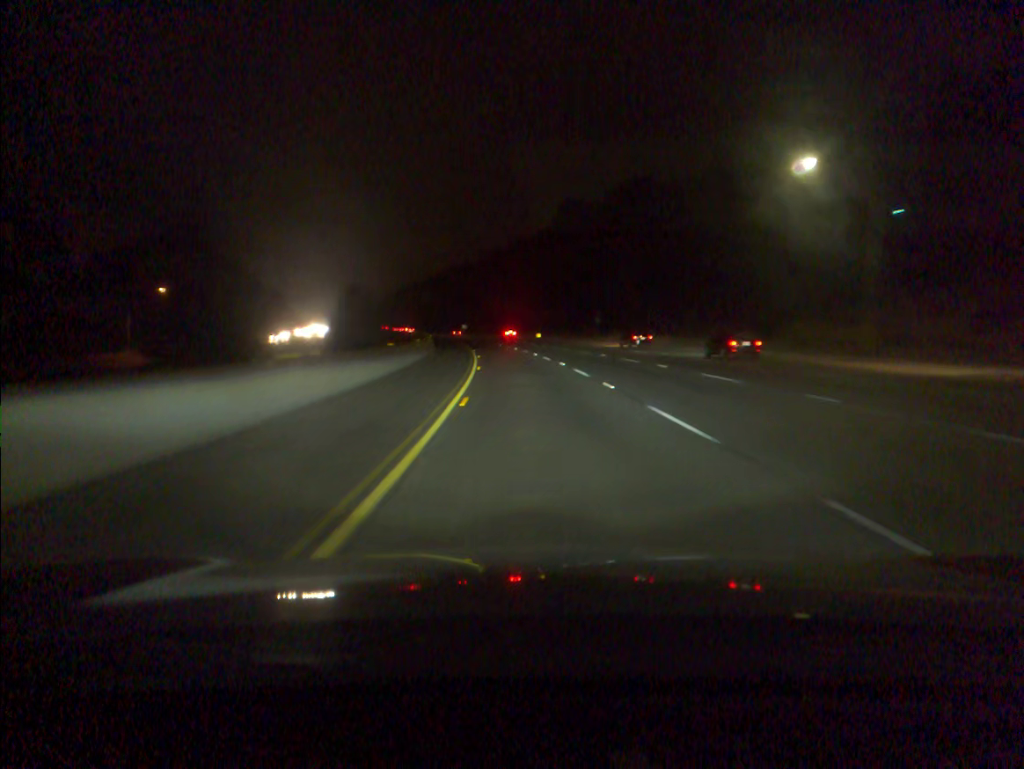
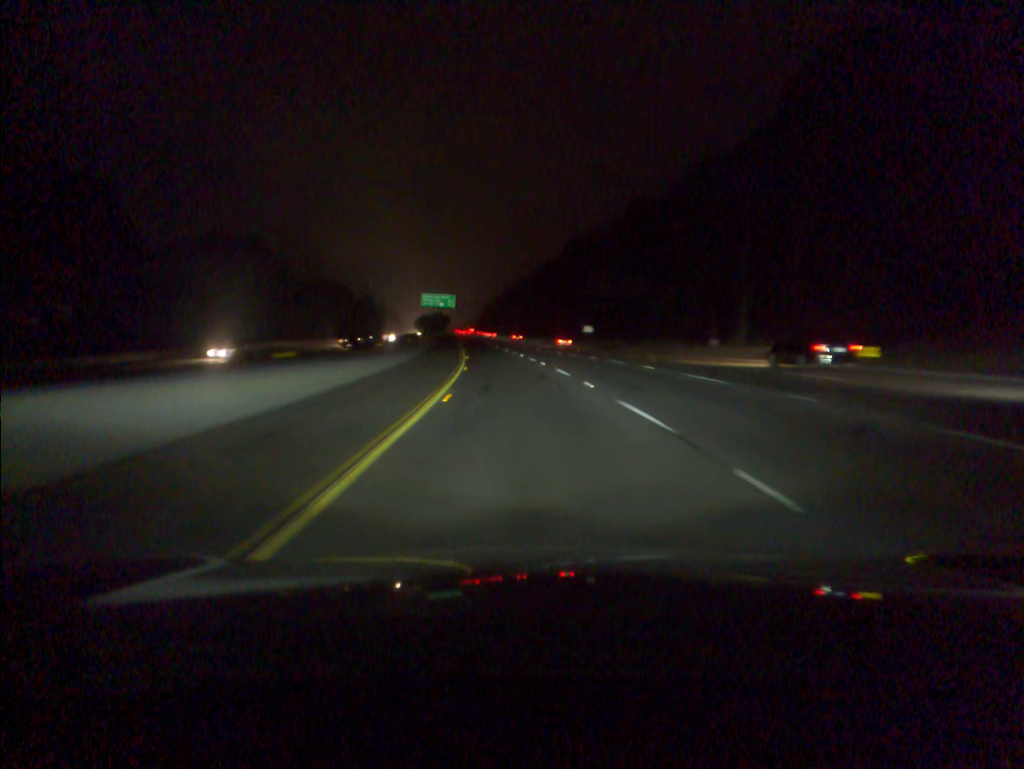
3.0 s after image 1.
(-7.6, +100.4) m; -9°
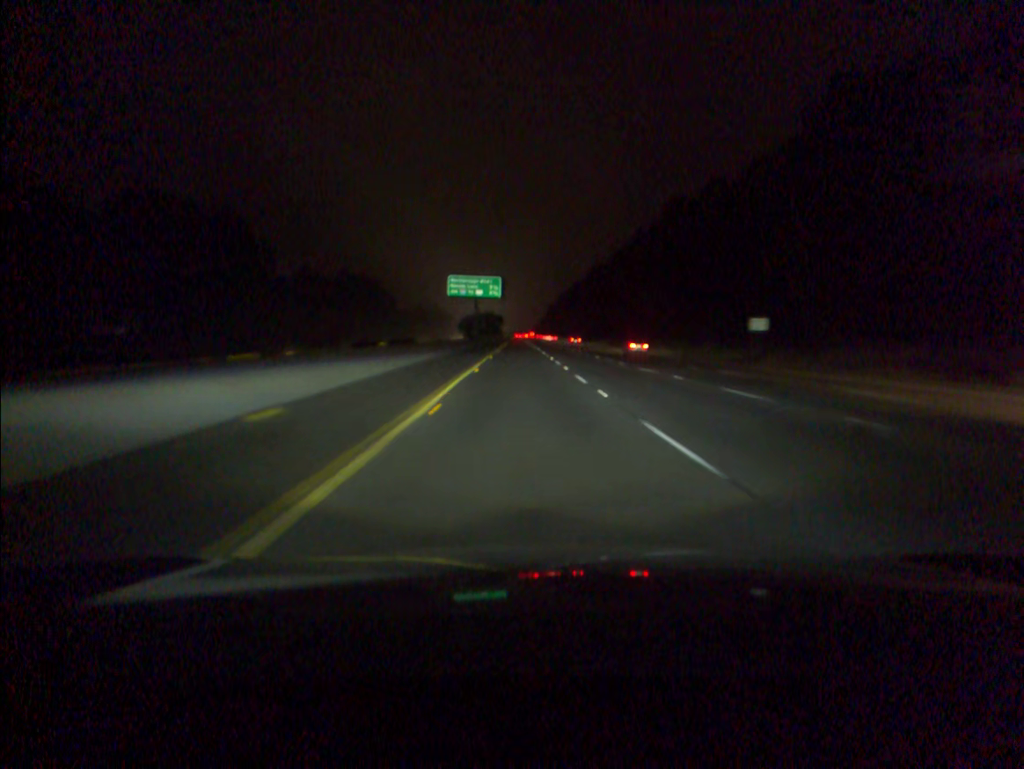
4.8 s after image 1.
(-3.1, +61.1) m; -5°
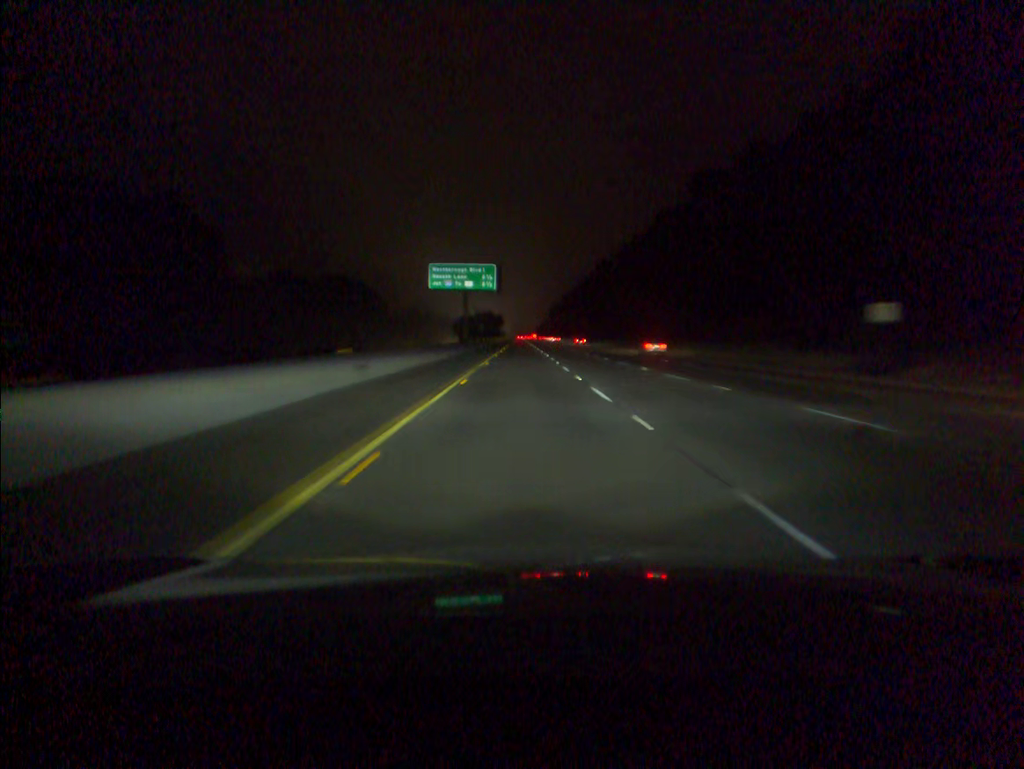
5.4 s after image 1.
(0.0, +20.6) m; 0°
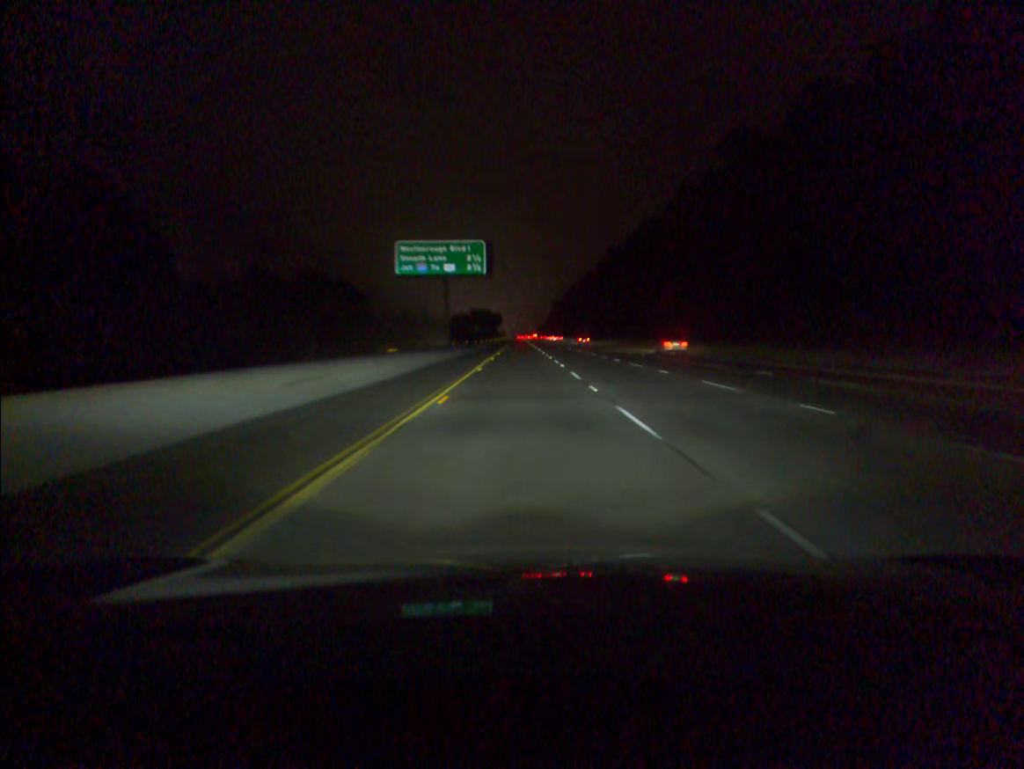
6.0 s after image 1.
(0.0, +20.6) m; 0°
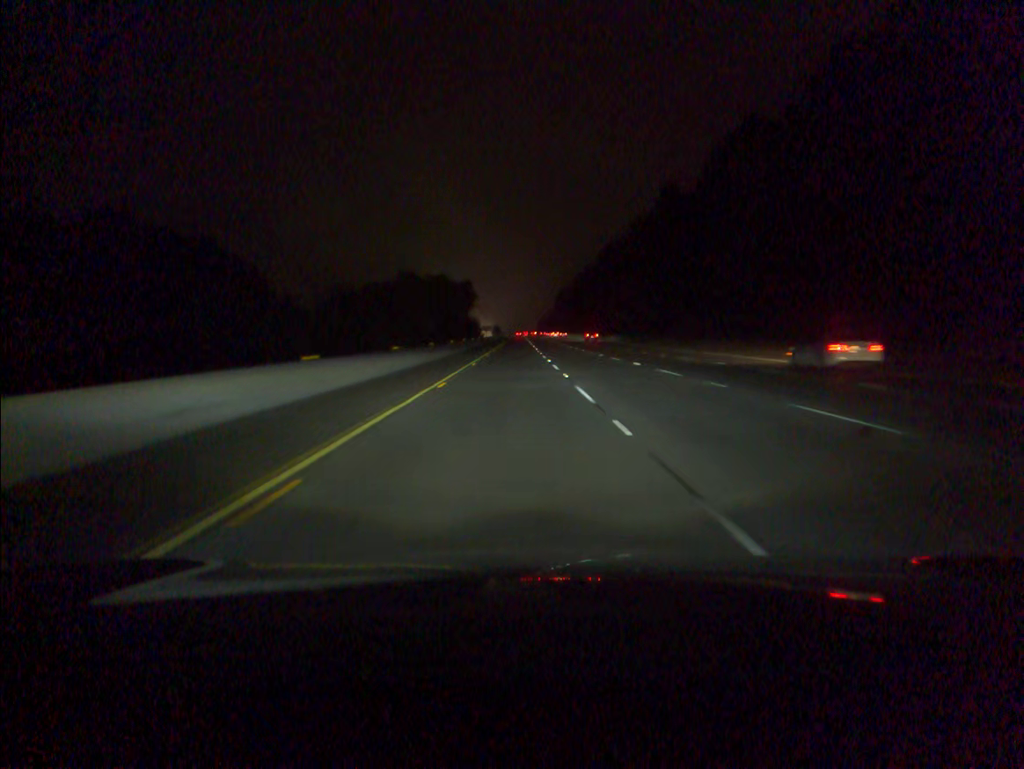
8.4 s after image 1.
(-0.1, +82.9) m; 0°
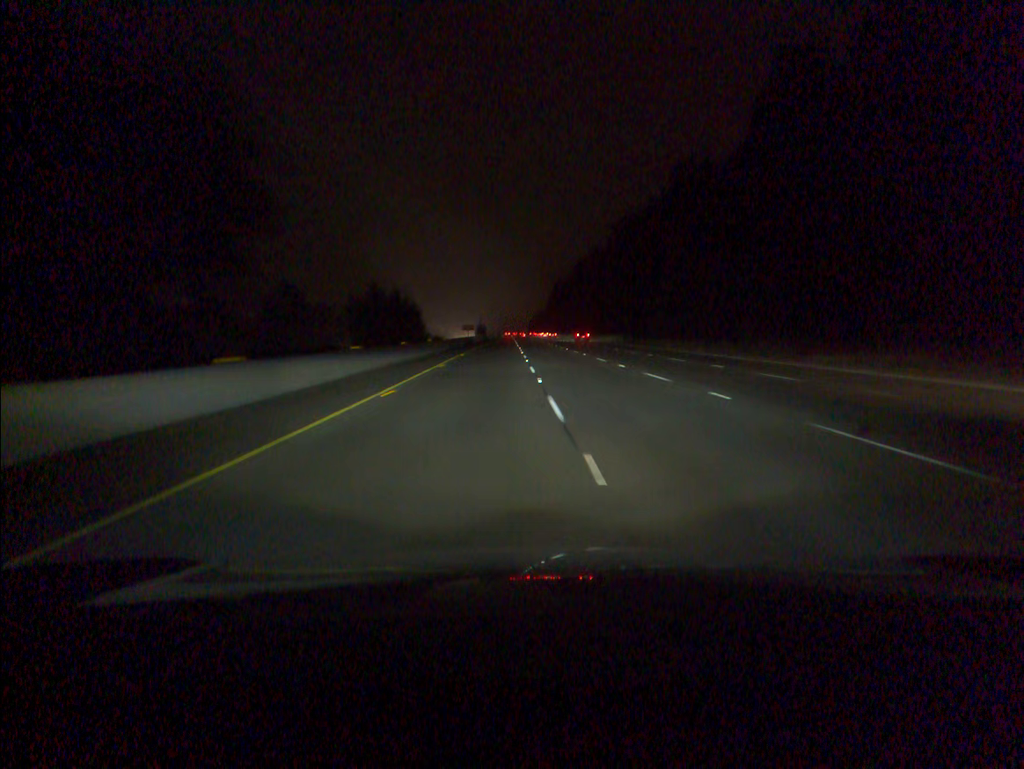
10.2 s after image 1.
(+0.3, +61.9) m; +1°
